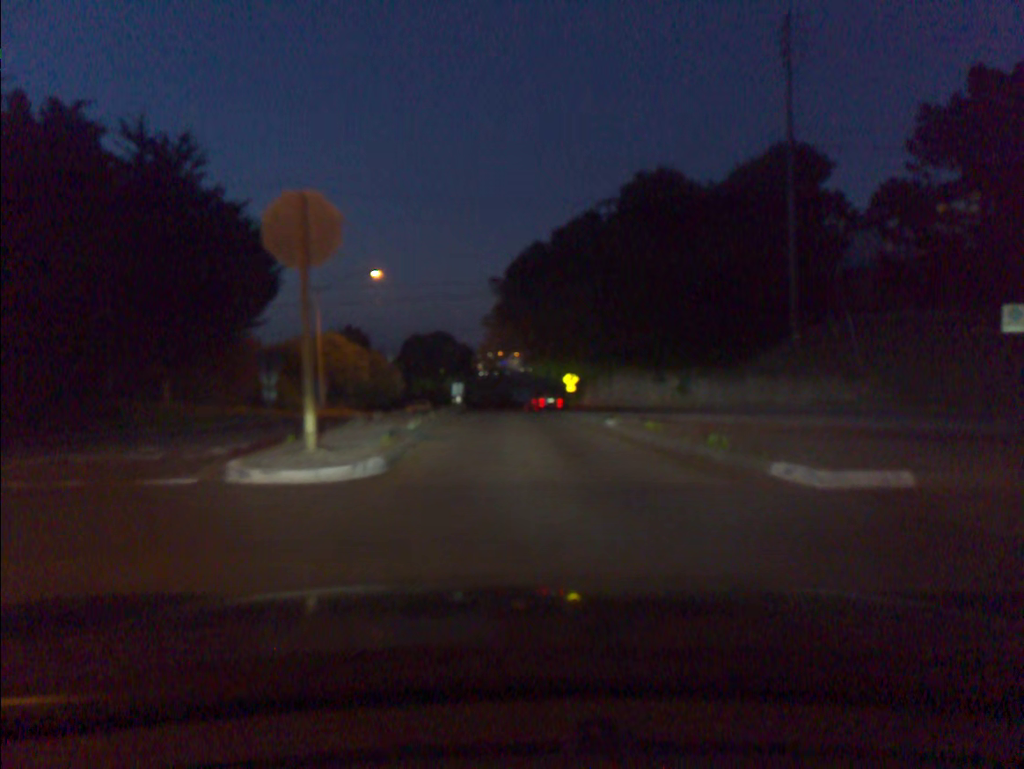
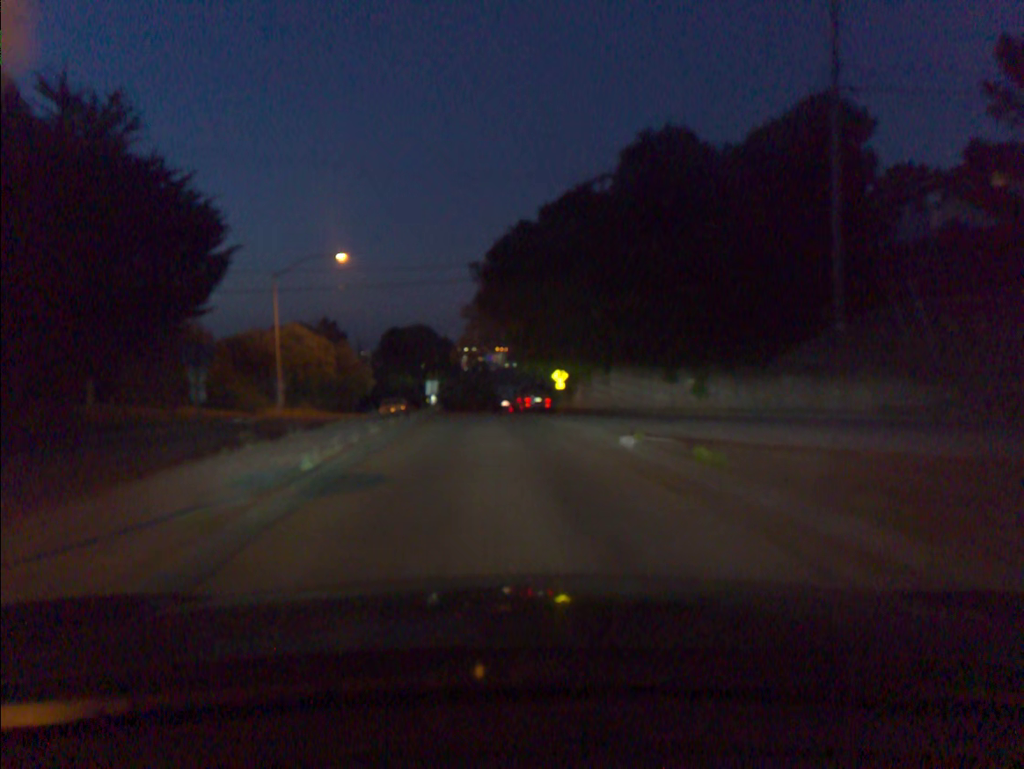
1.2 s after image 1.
(0.0, +5.6) m; 0°
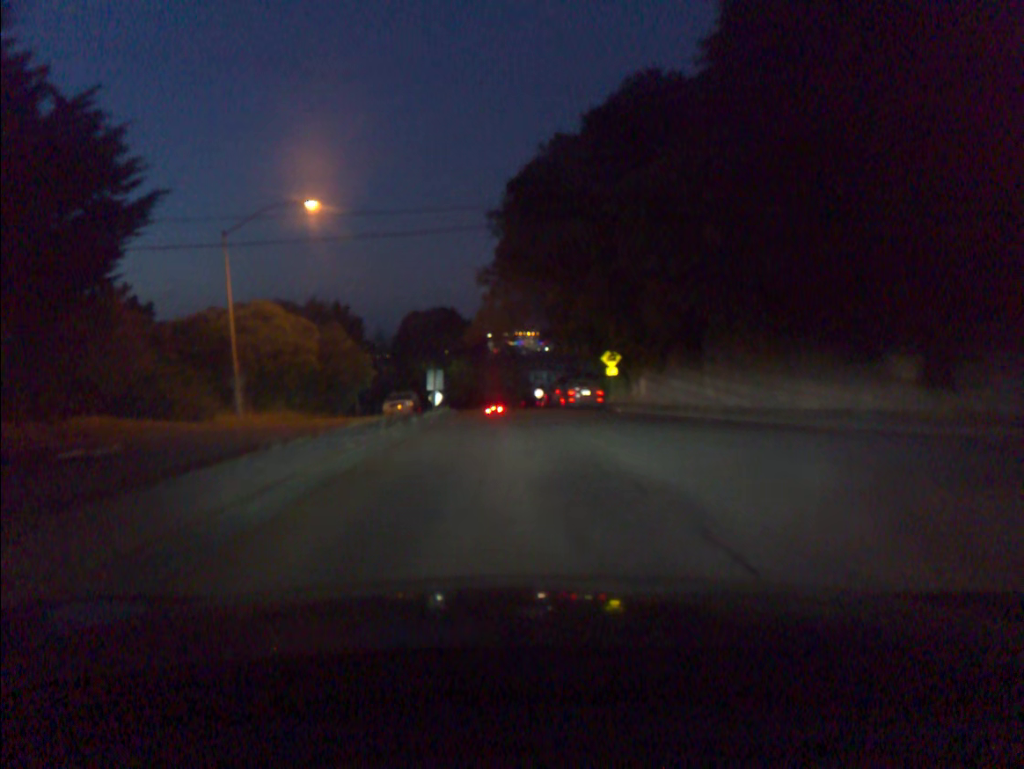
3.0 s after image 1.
(-0.2, +12.9) m; -2°
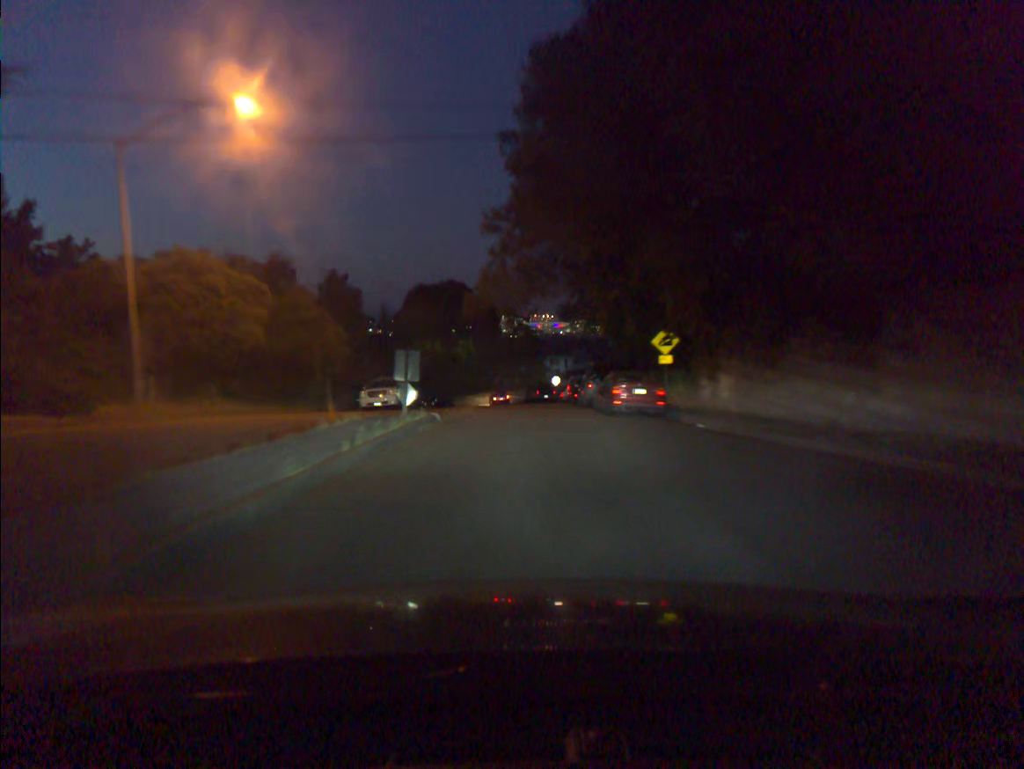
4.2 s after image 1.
(-0.1, +10.8) m; -1°
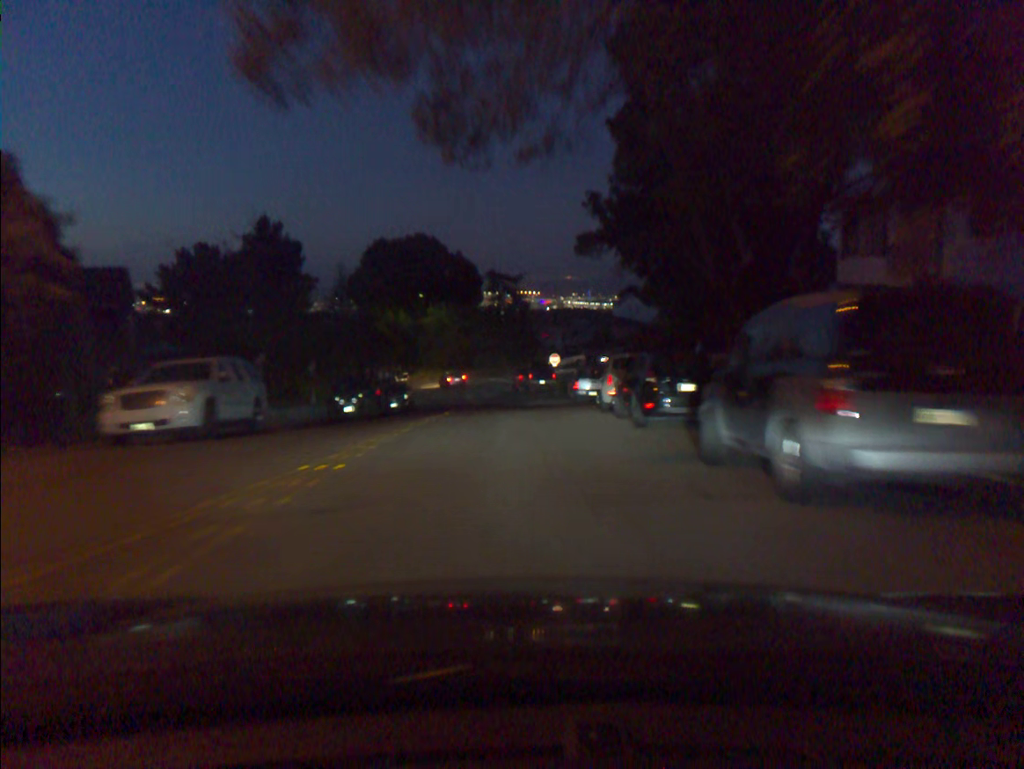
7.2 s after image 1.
(+0.3, +23.5) m; +1°
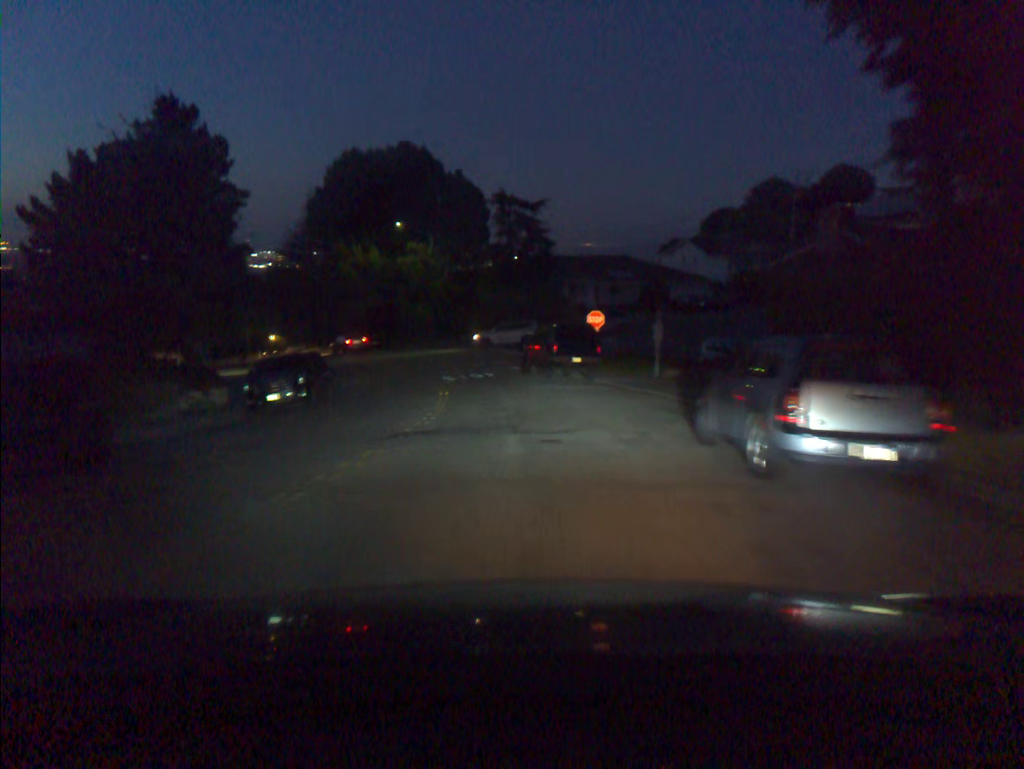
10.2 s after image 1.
(0.0, +24.8) m; -1°
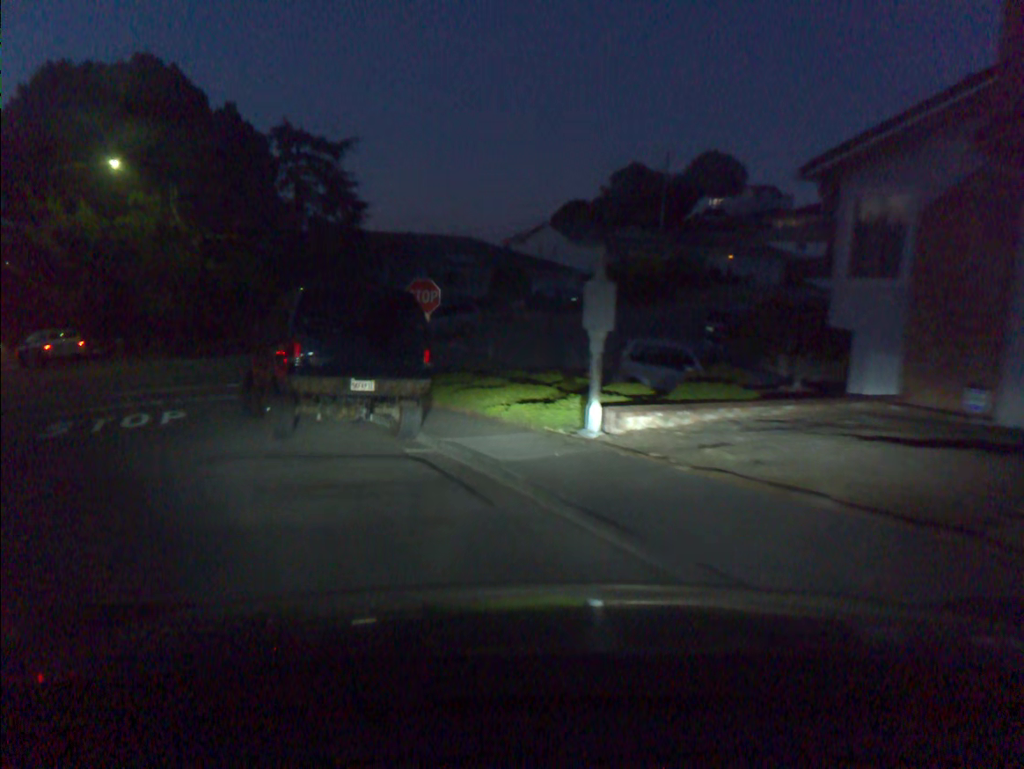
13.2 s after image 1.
(+2.1, +19.0) m; +11°
